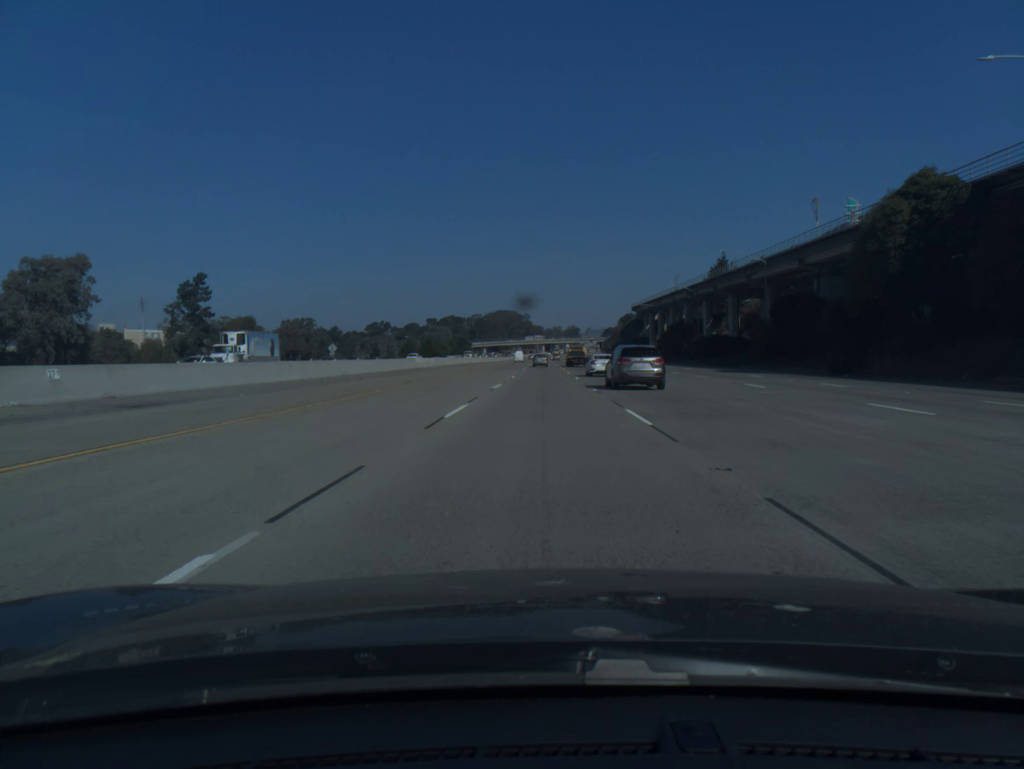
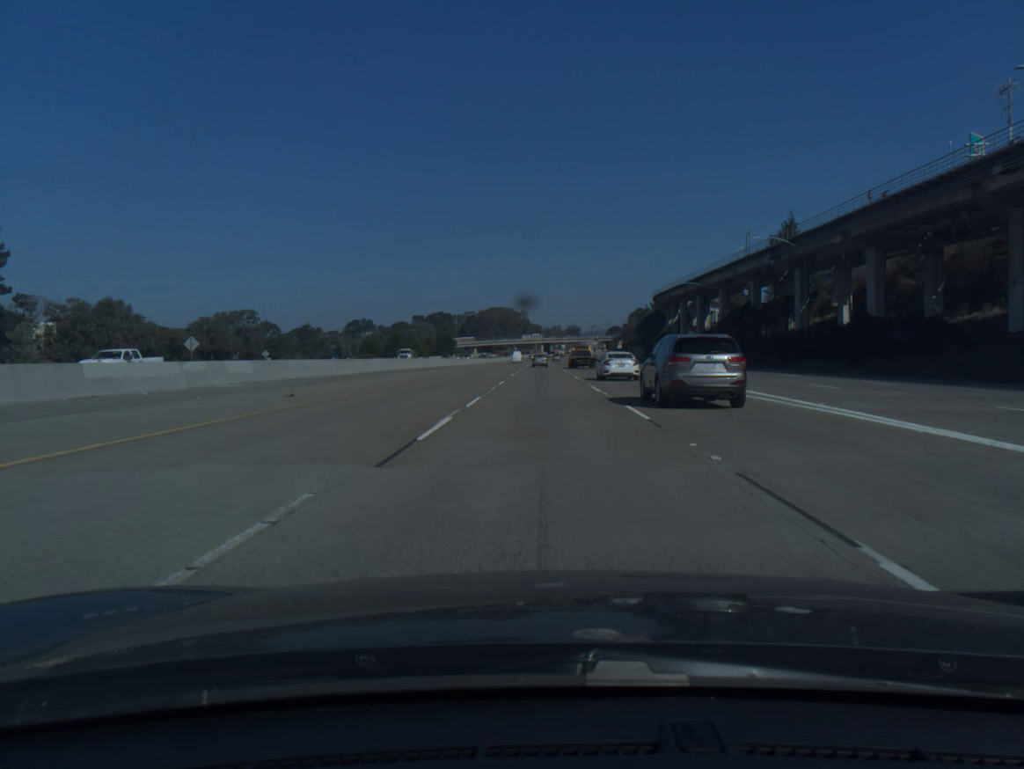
(0.0, +56.1) m; 0°
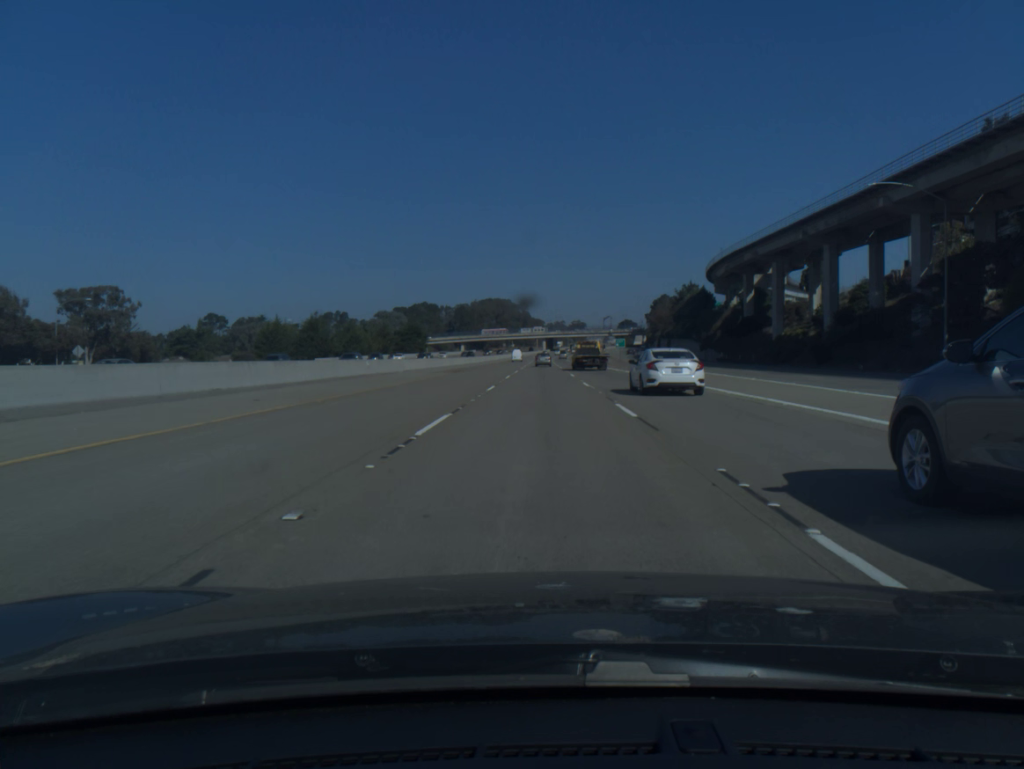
(+0.1, +74.7) m; 0°
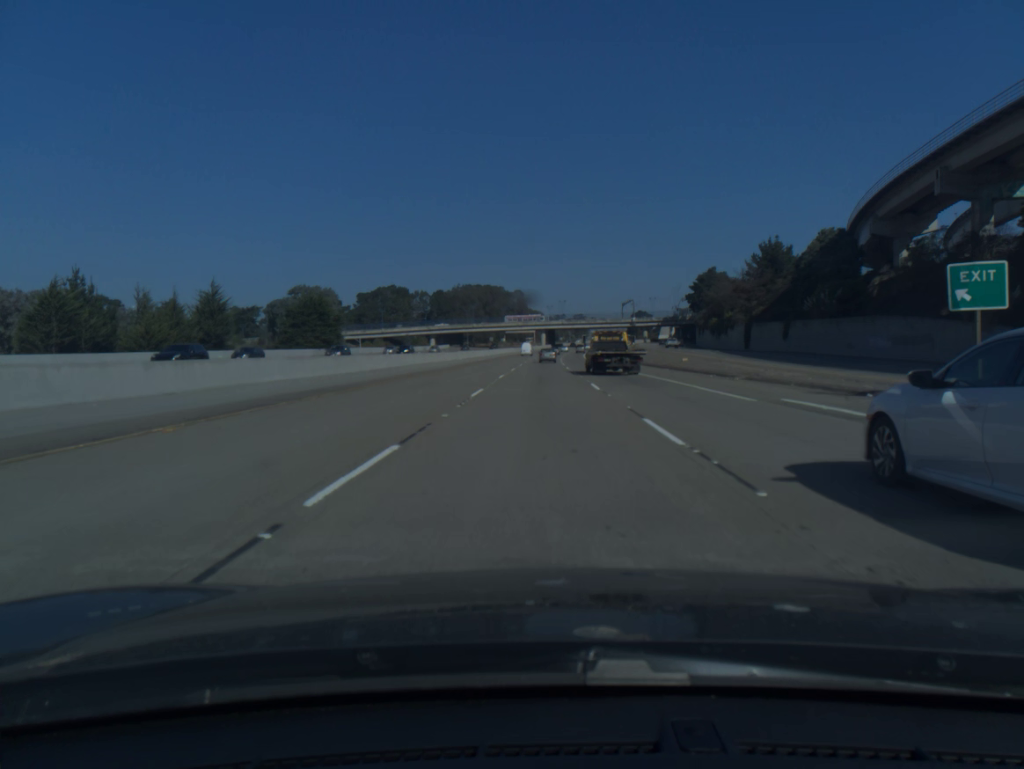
(-0.1, +93.1) m; 0°
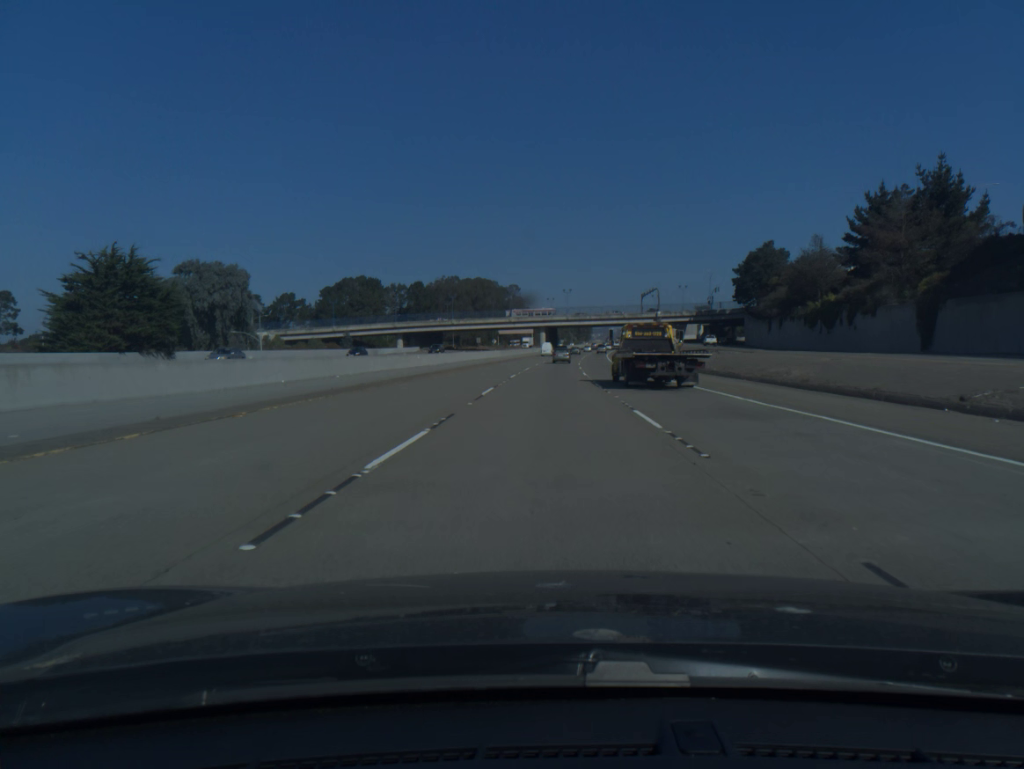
(0.0, +55.6) m; 0°
